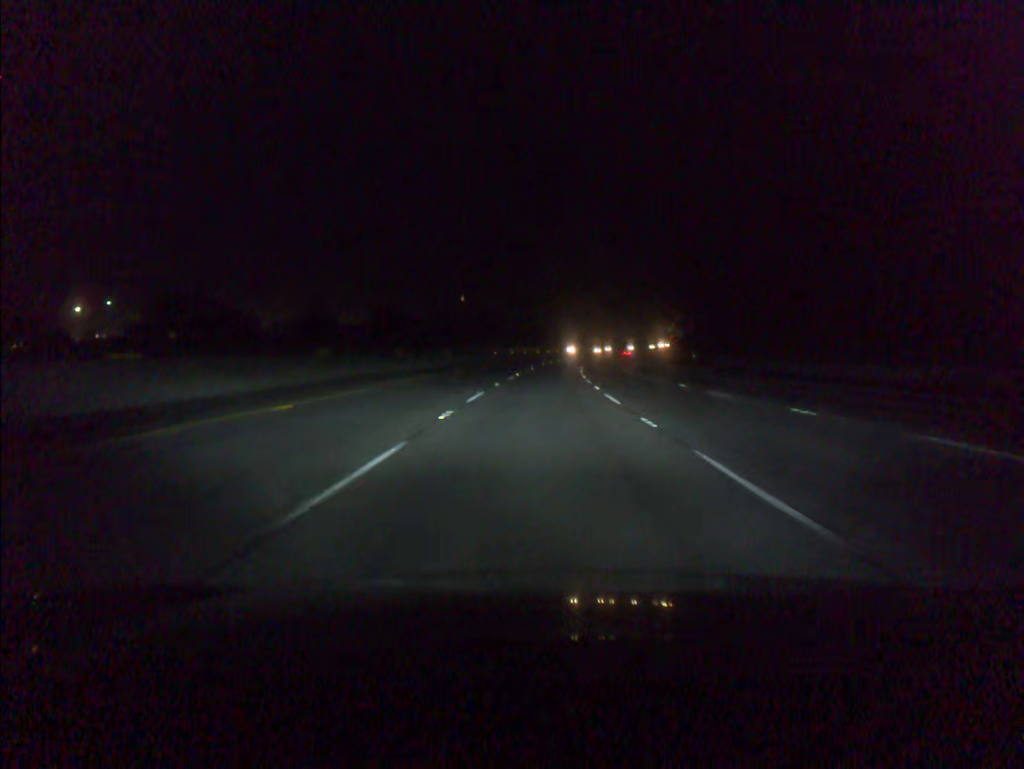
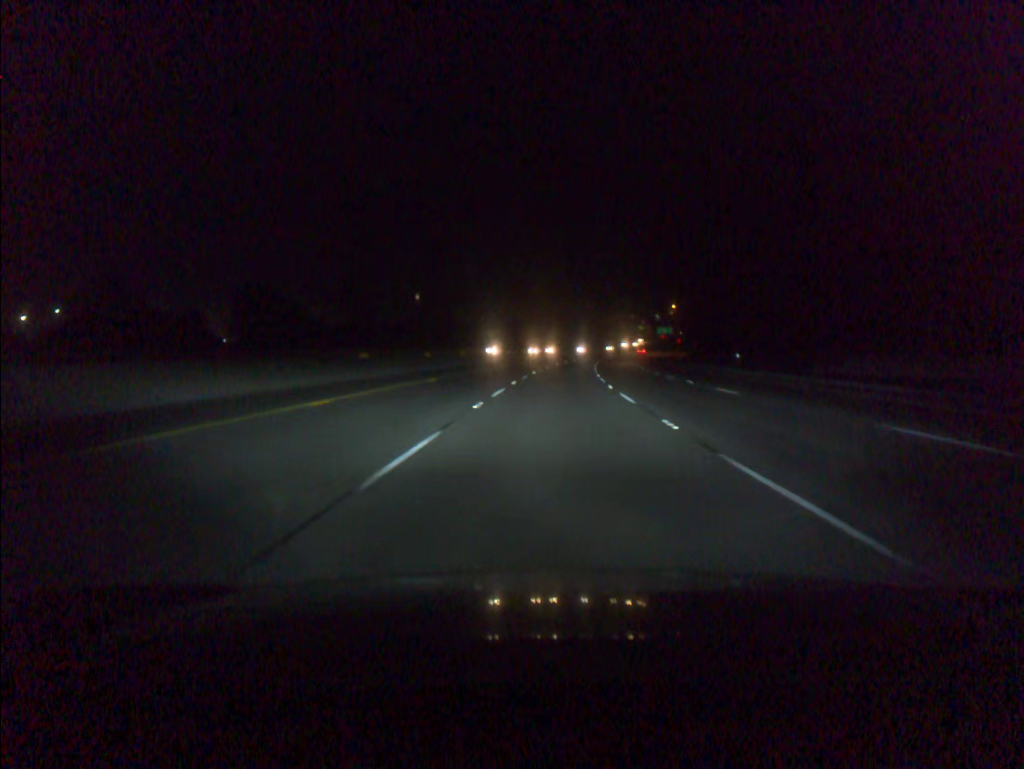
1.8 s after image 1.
(+1.0, +56.9) m; +3°
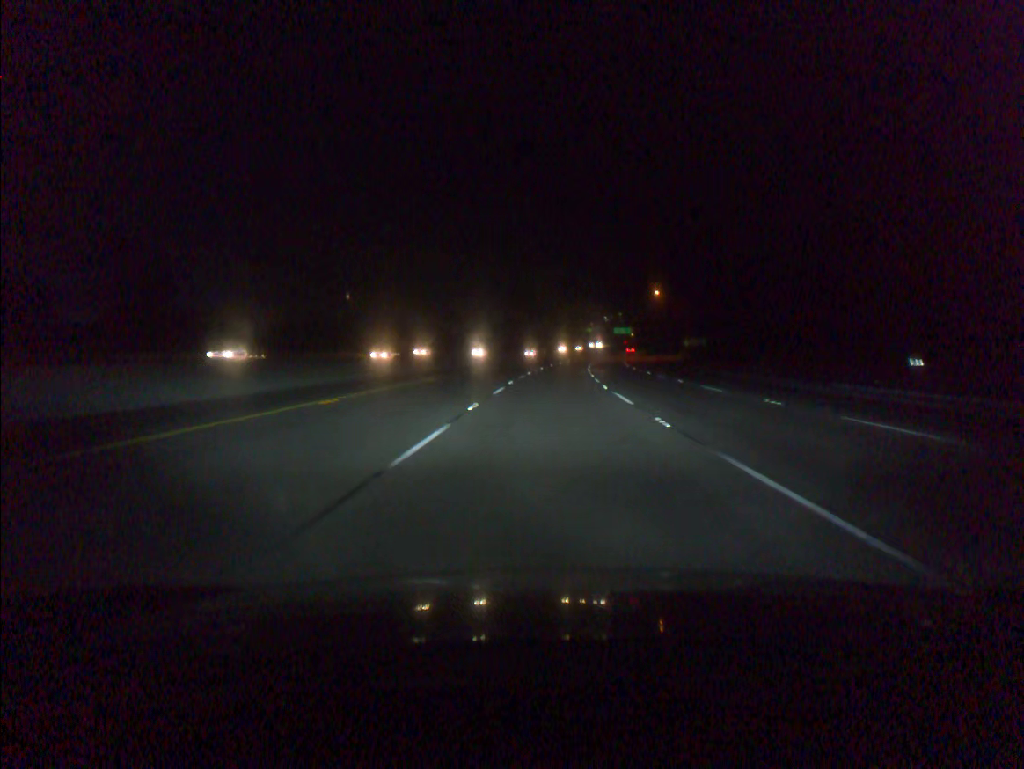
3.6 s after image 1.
(+2.0, +56.9) m; +4°
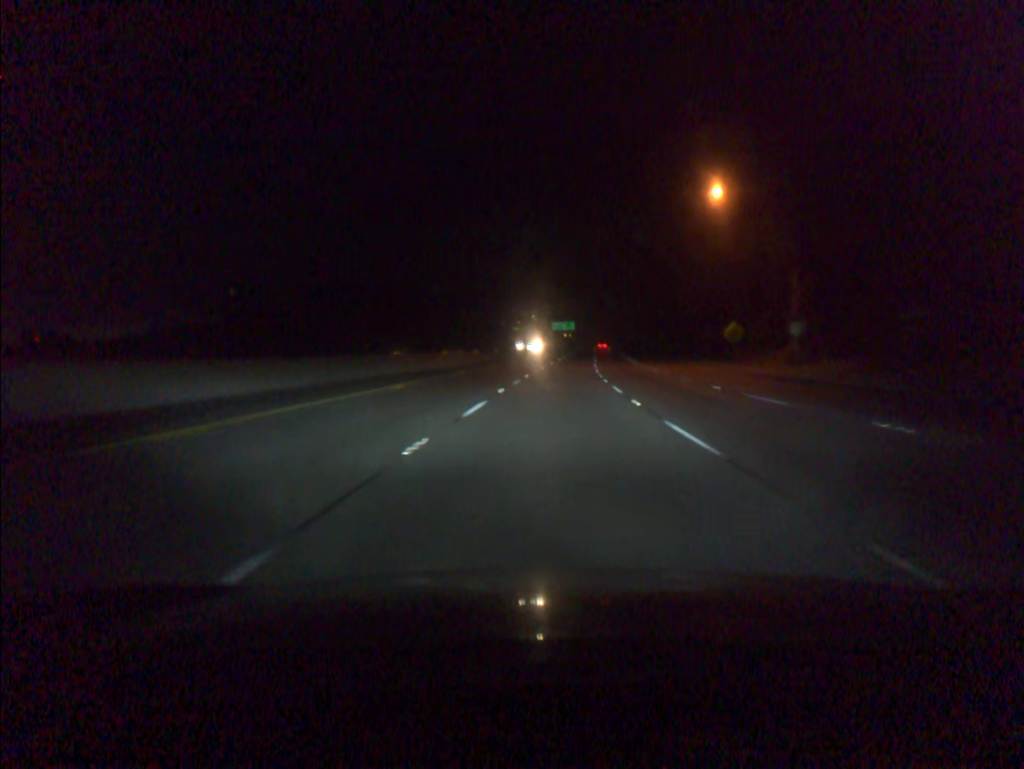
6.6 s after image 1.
(+4.7, +94.8) m; +5°
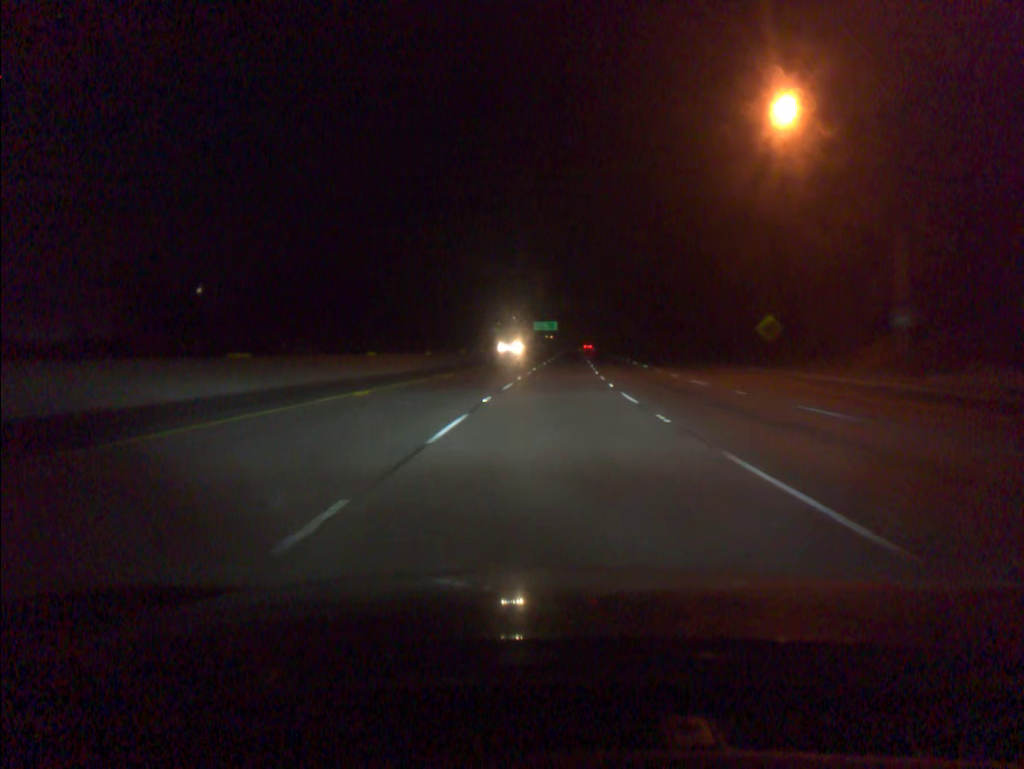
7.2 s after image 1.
(+0.2, +19.0) m; +1°
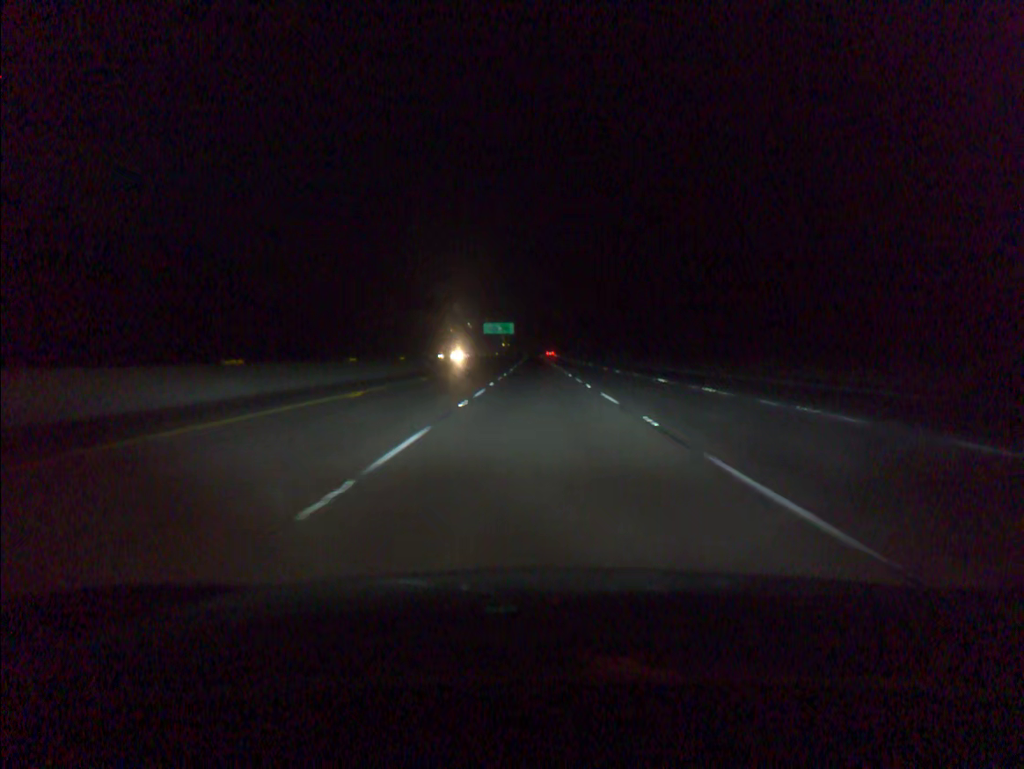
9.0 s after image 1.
(+1.9, +56.8) m; +3°
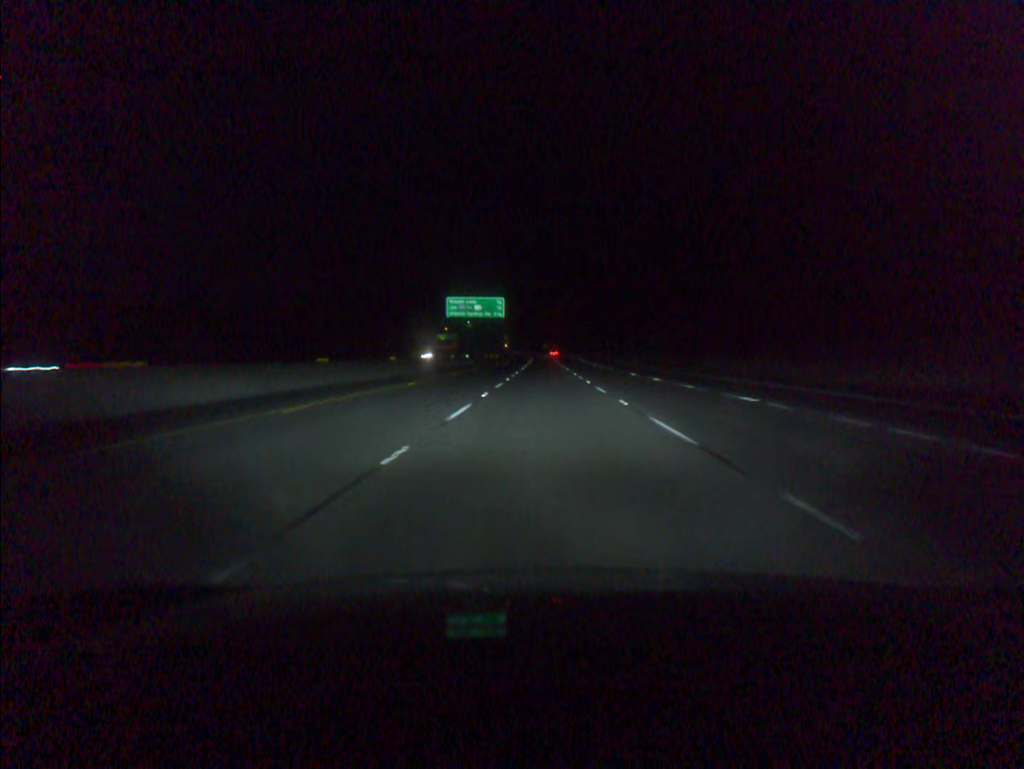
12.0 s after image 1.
(-0.6, +94.0) m; -1°
